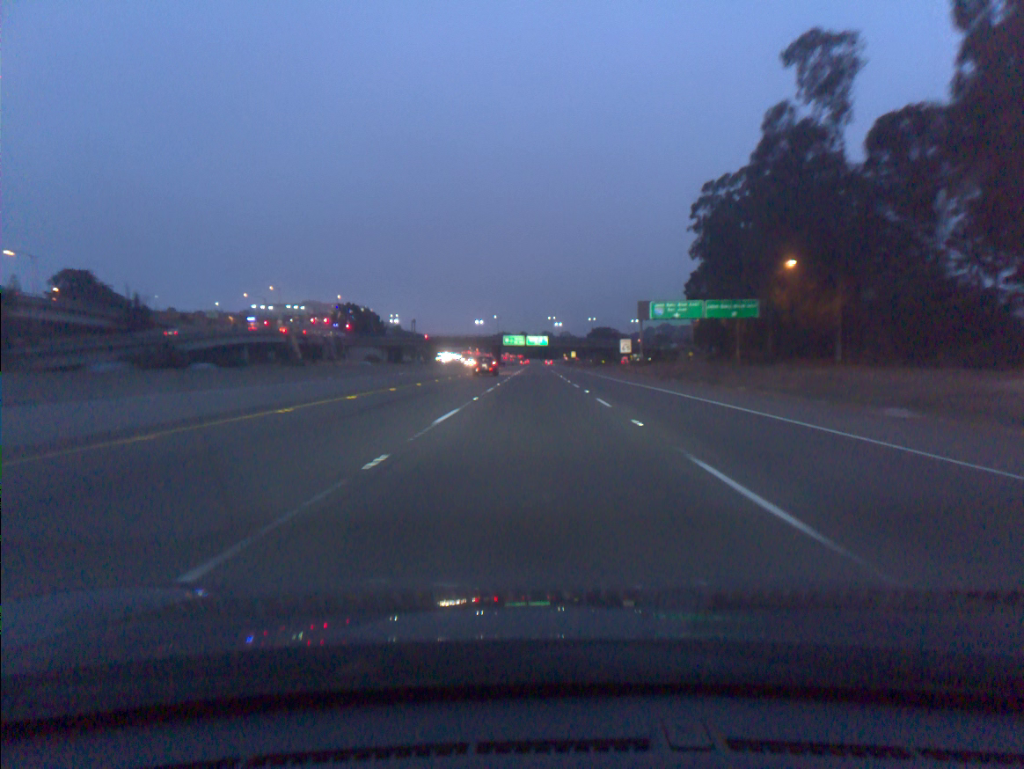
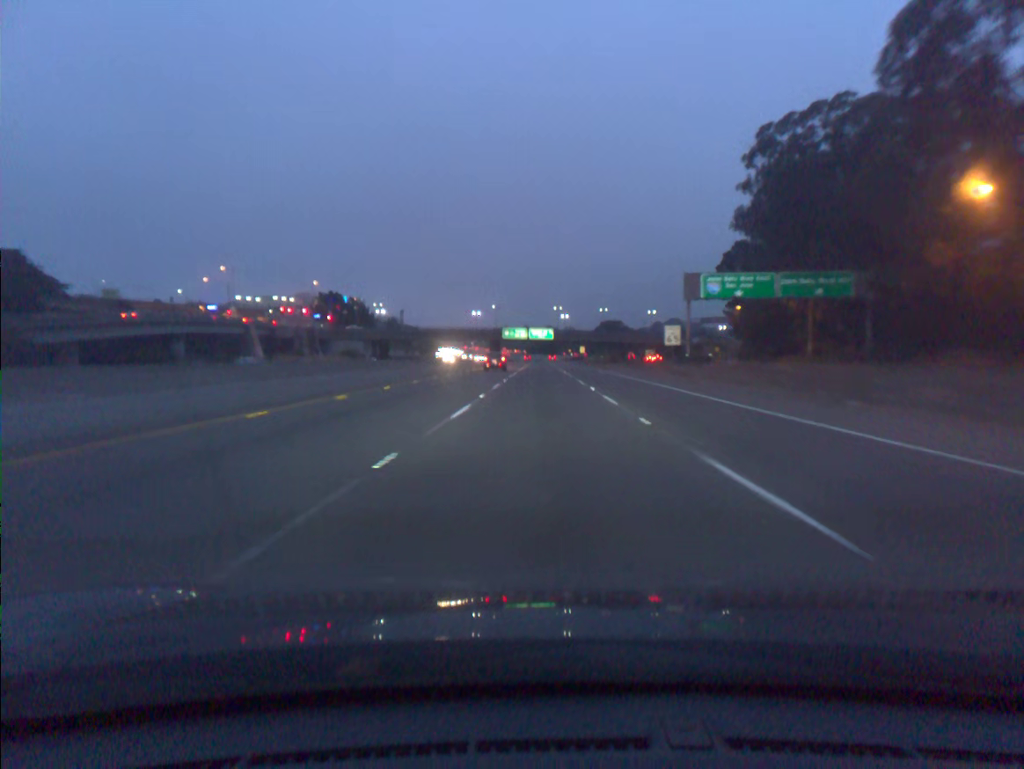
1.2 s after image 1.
(0.0, +29.6) m; 0°
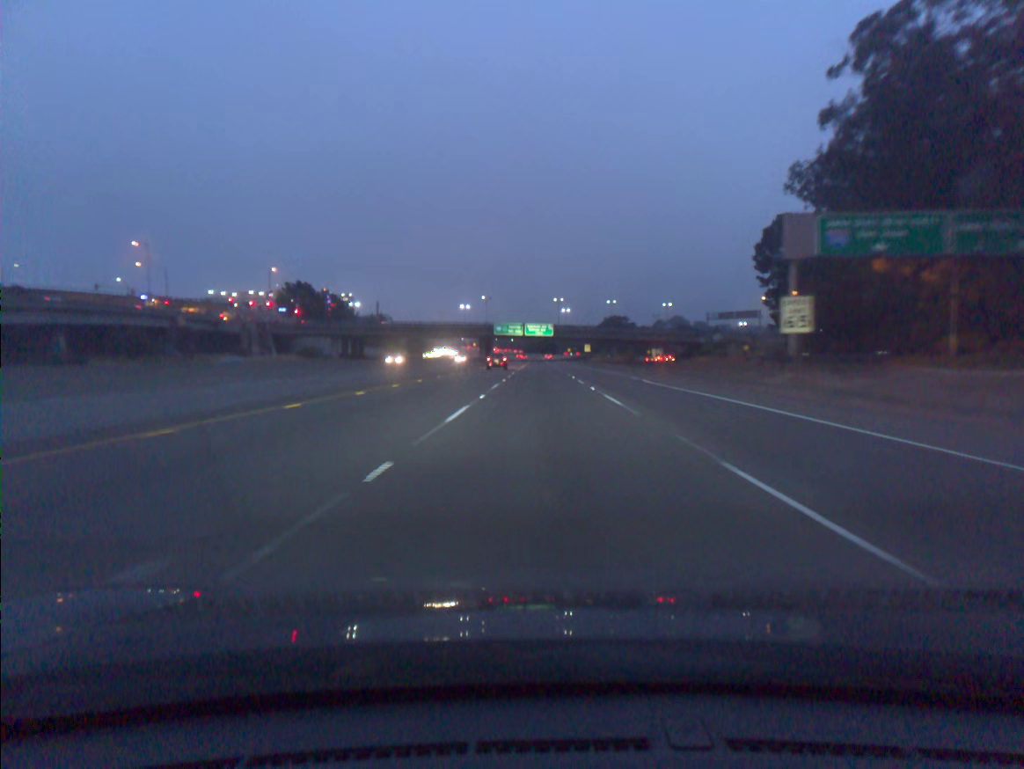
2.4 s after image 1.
(0.0, +30.3) m; 0°
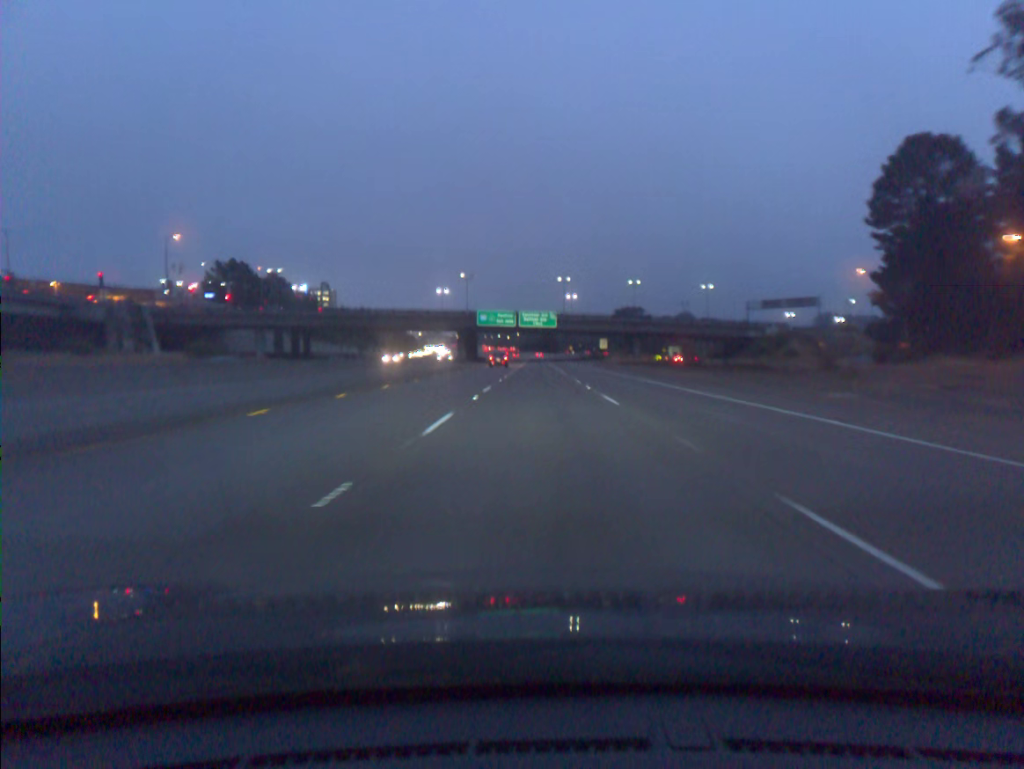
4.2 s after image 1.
(+0.1, +46.7) m; 0°
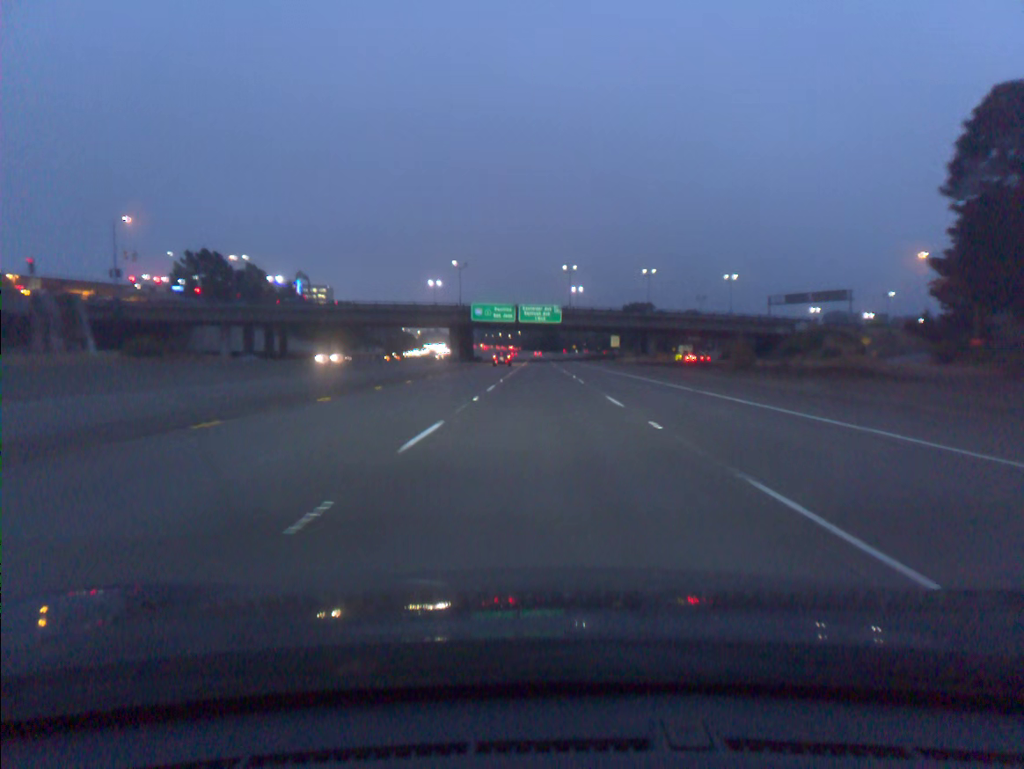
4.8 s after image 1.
(0.0, +15.9) m; 0°
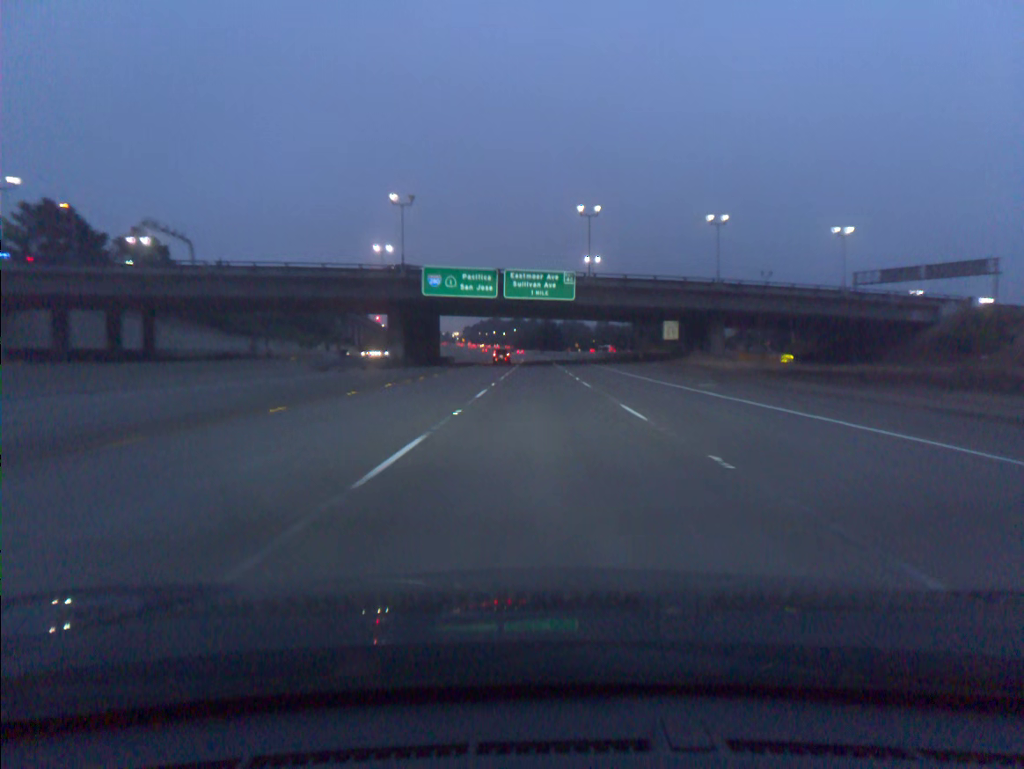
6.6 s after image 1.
(+0.1, +48.6) m; 0°
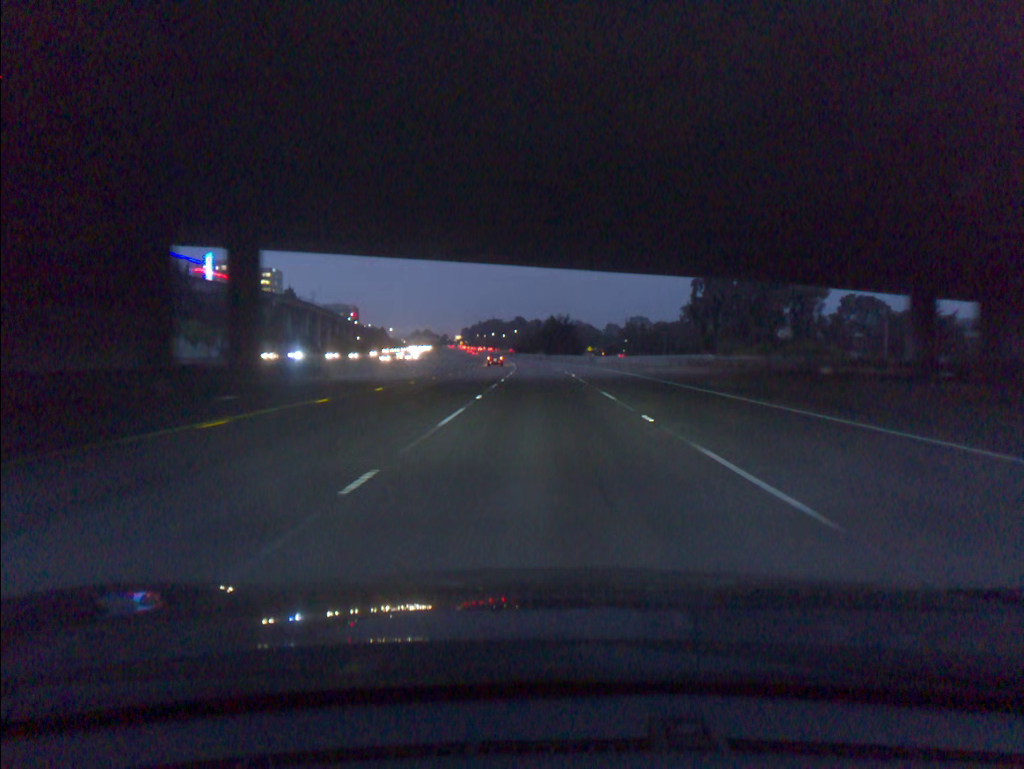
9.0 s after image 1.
(0.0, +66.8) m; 0°
